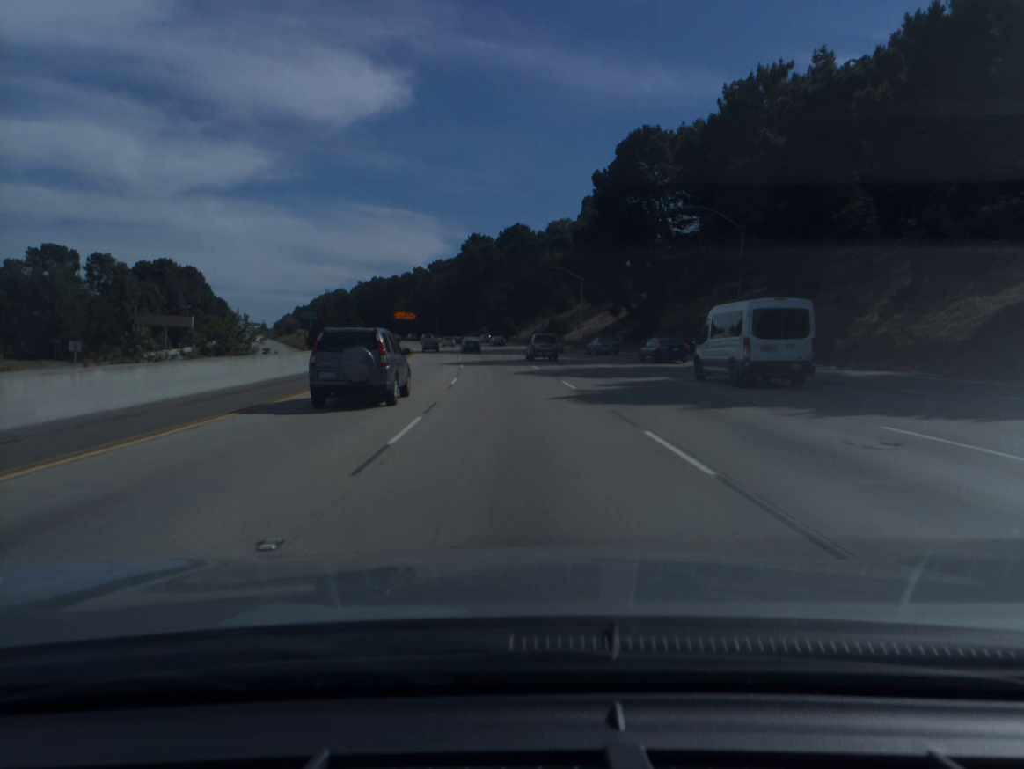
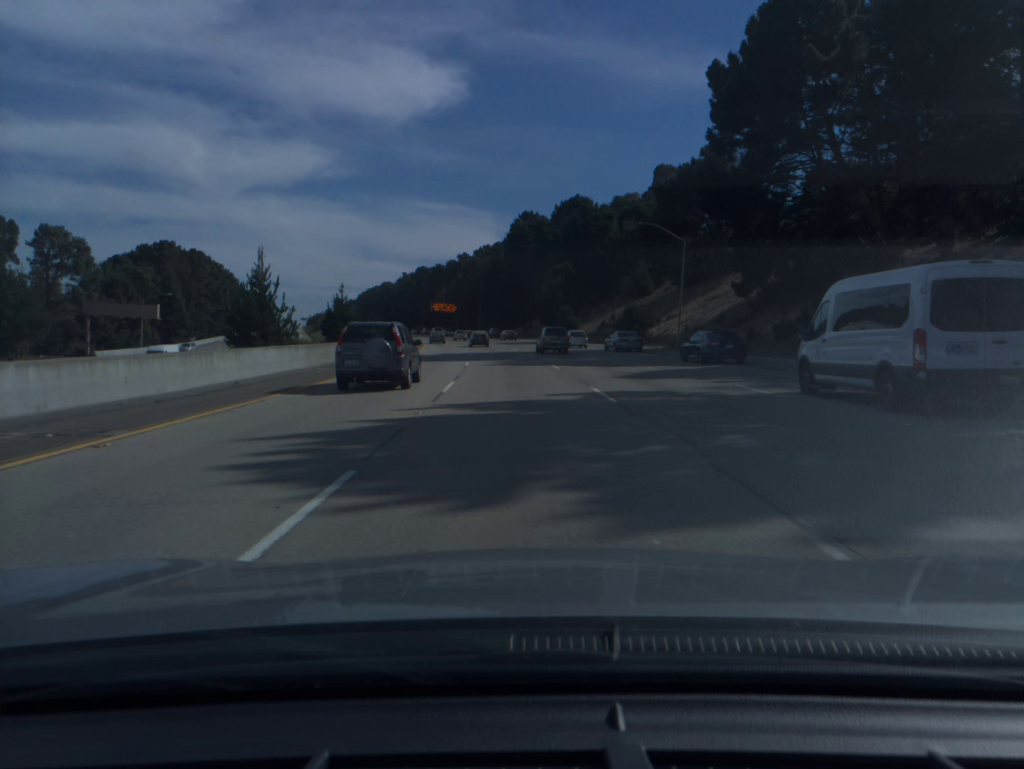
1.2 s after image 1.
(-1.3, +35.6) m; -4°
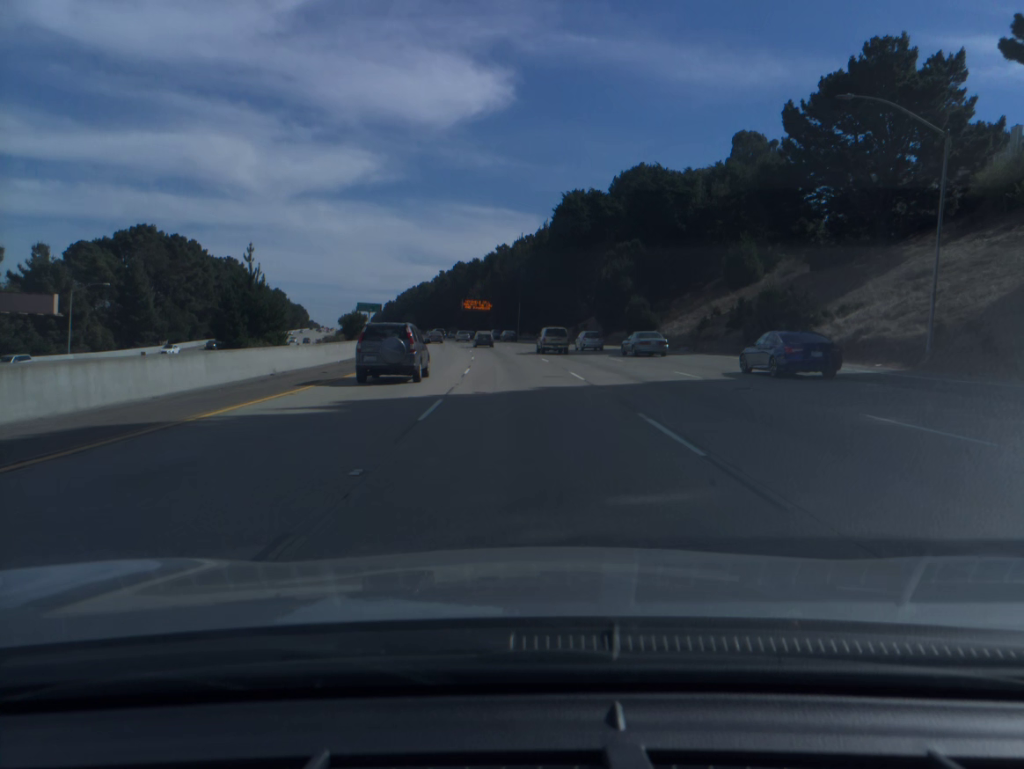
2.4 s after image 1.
(-1.0, +35.7) m; -3°
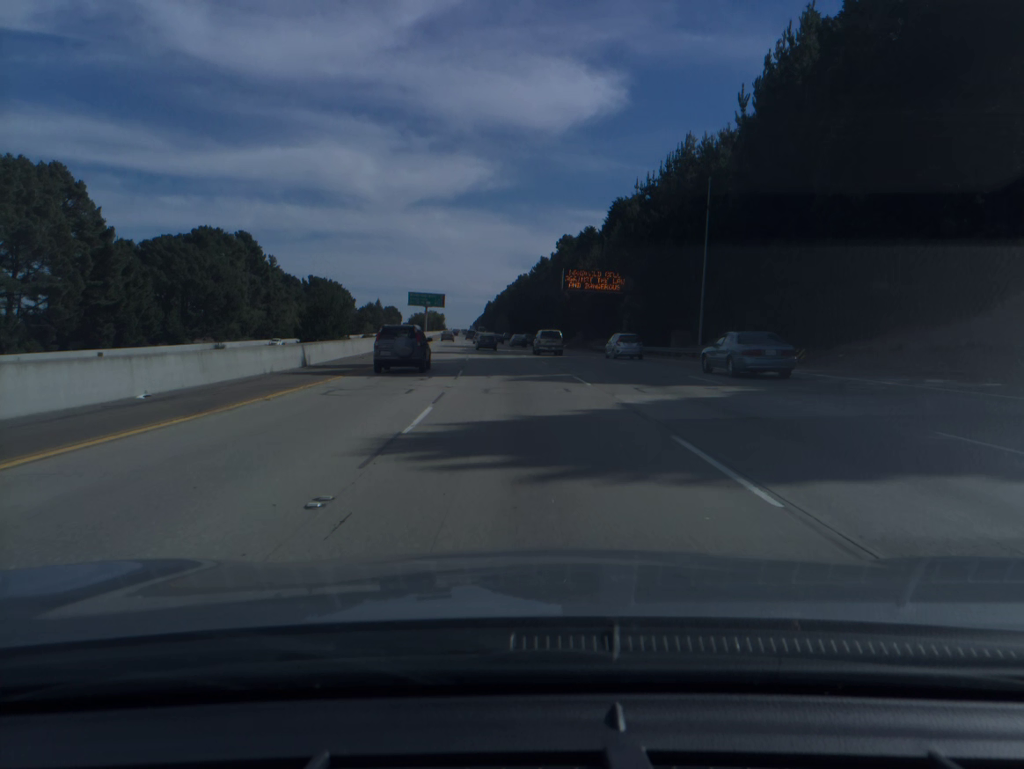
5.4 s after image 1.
(-6.1, +89.3) m; -8°
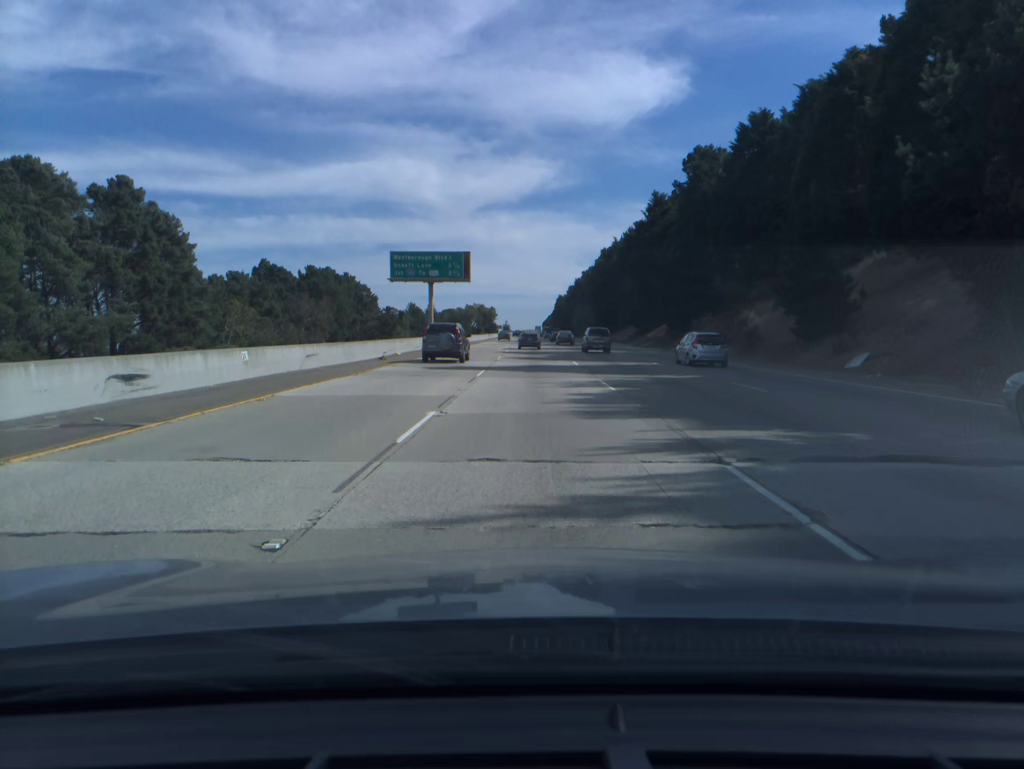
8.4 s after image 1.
(-5.3, +88.8) m; -5°
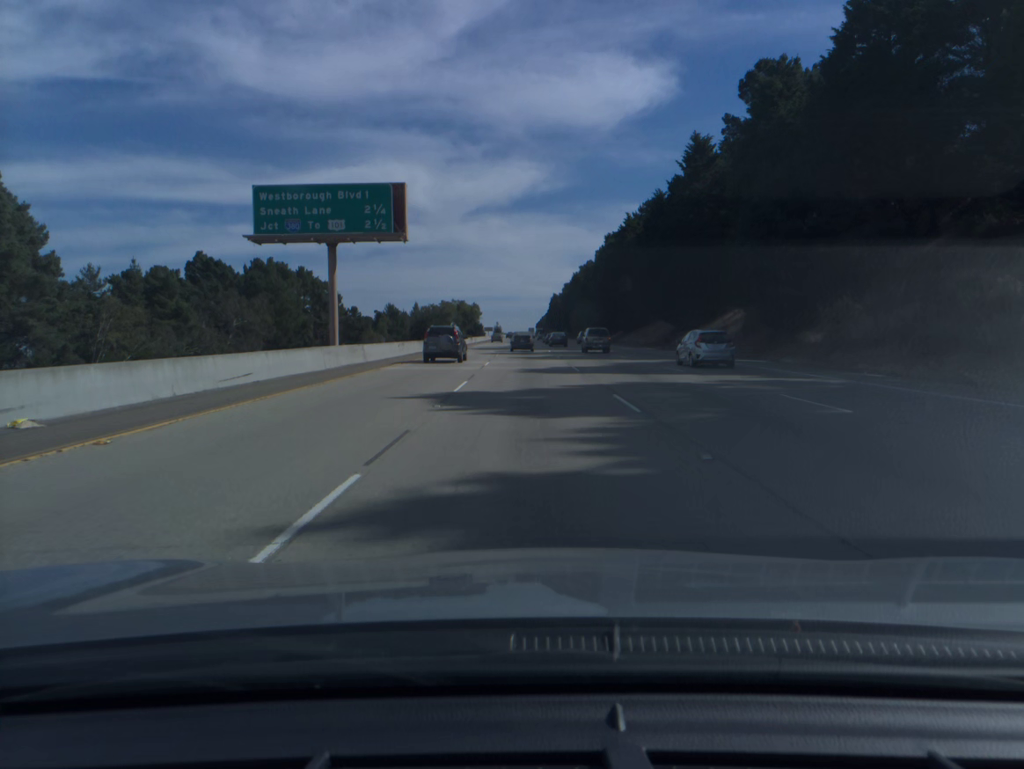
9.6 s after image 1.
(+0.1, +35.0) m; 0°
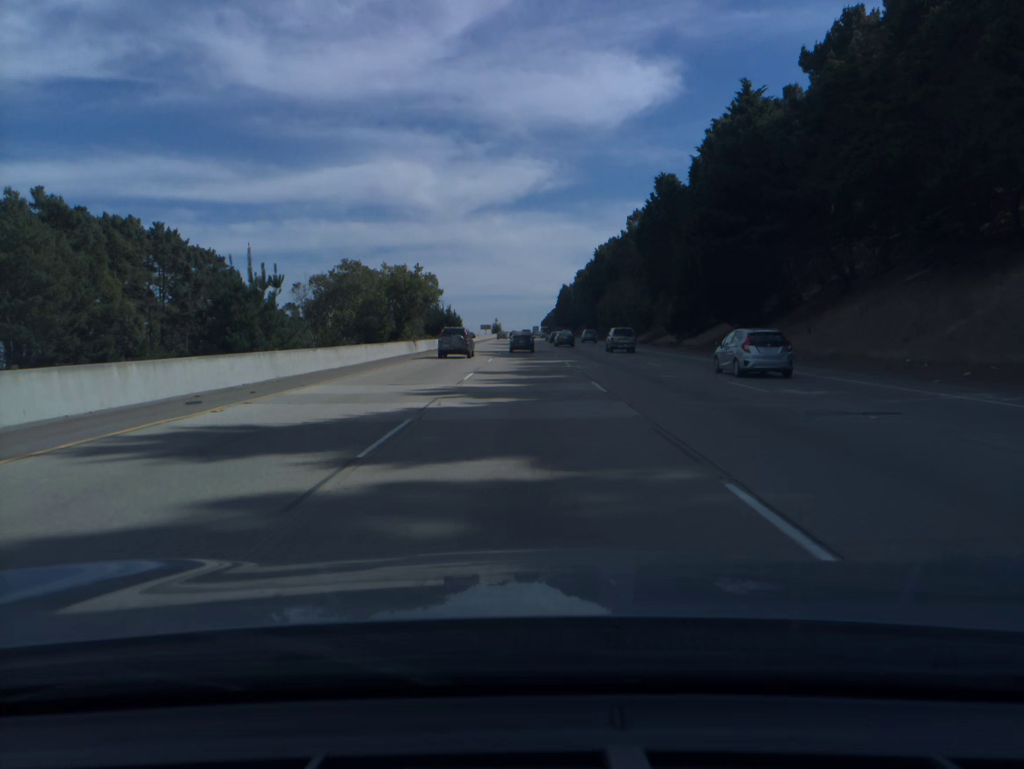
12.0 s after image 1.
(-0.1, +68.7) m; 0°
